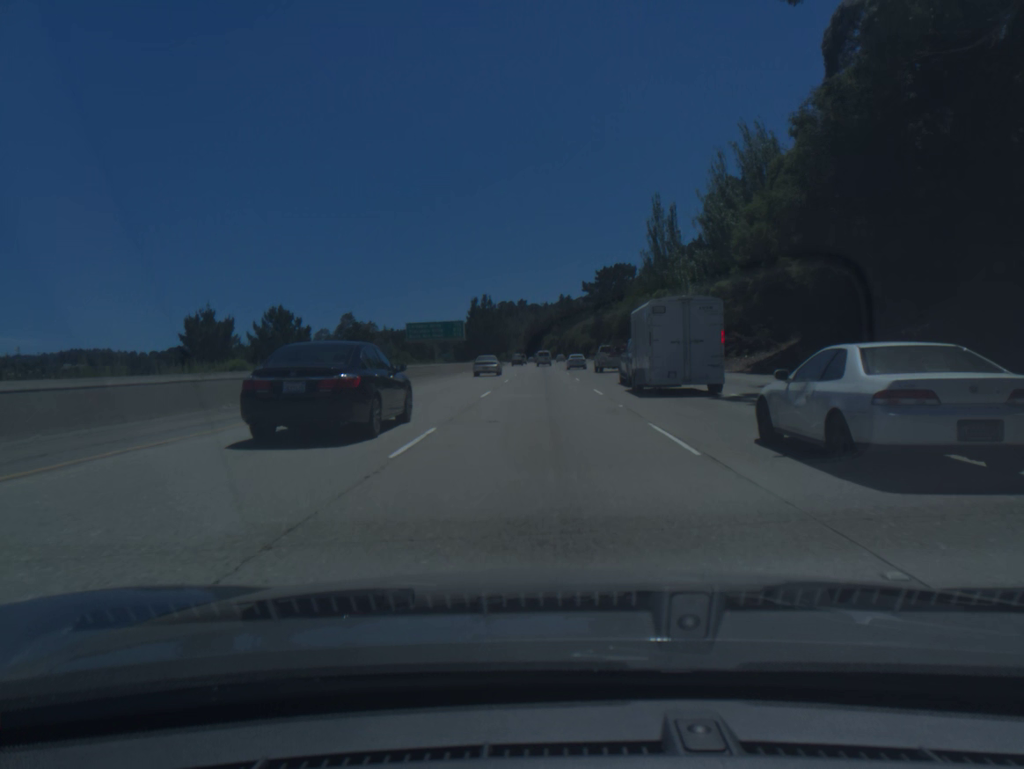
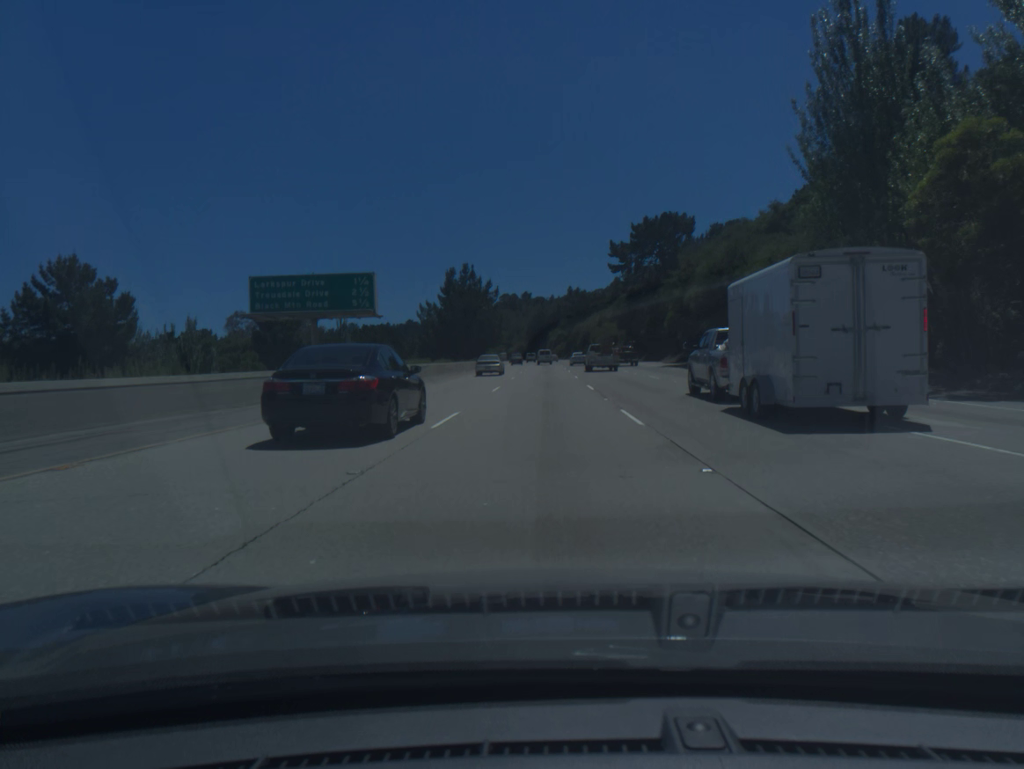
(-0.1, +54.2) m; 0°
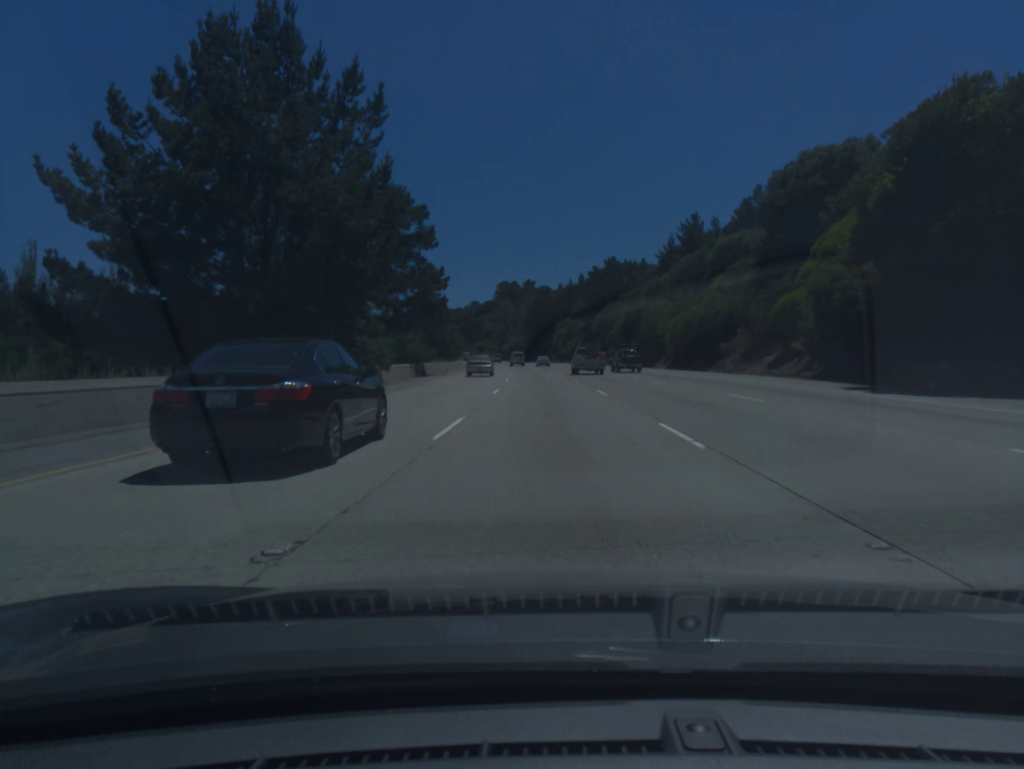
(-0.4, +91.0) m; 0°
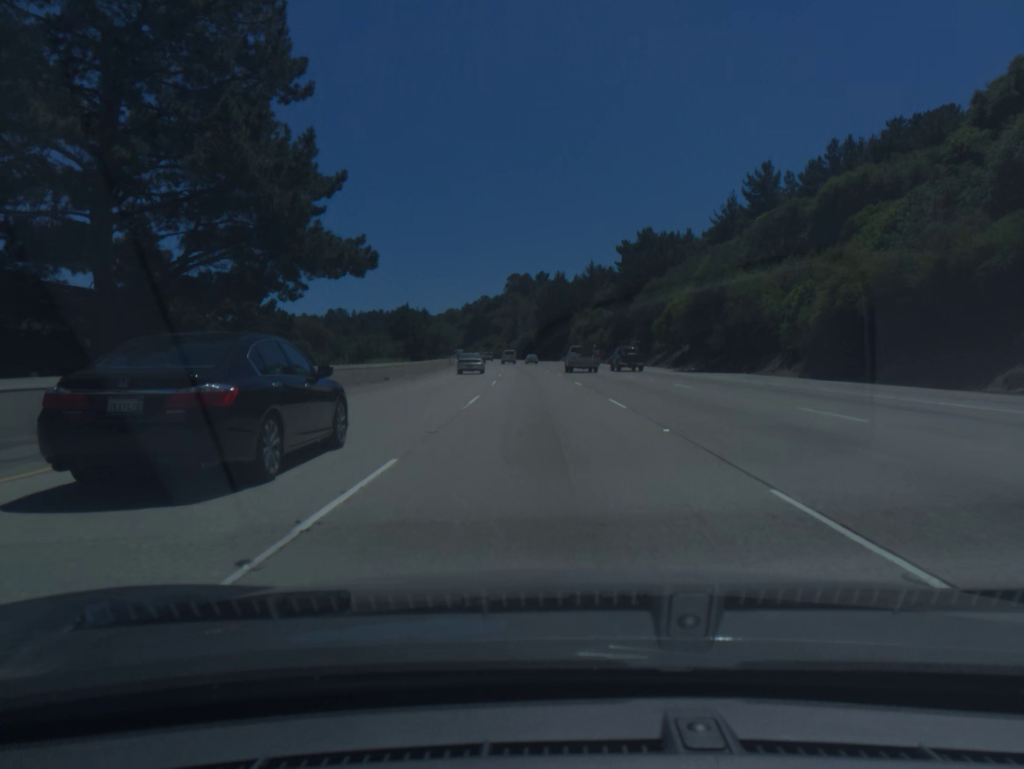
(-0.3, +36.3) m; -1°
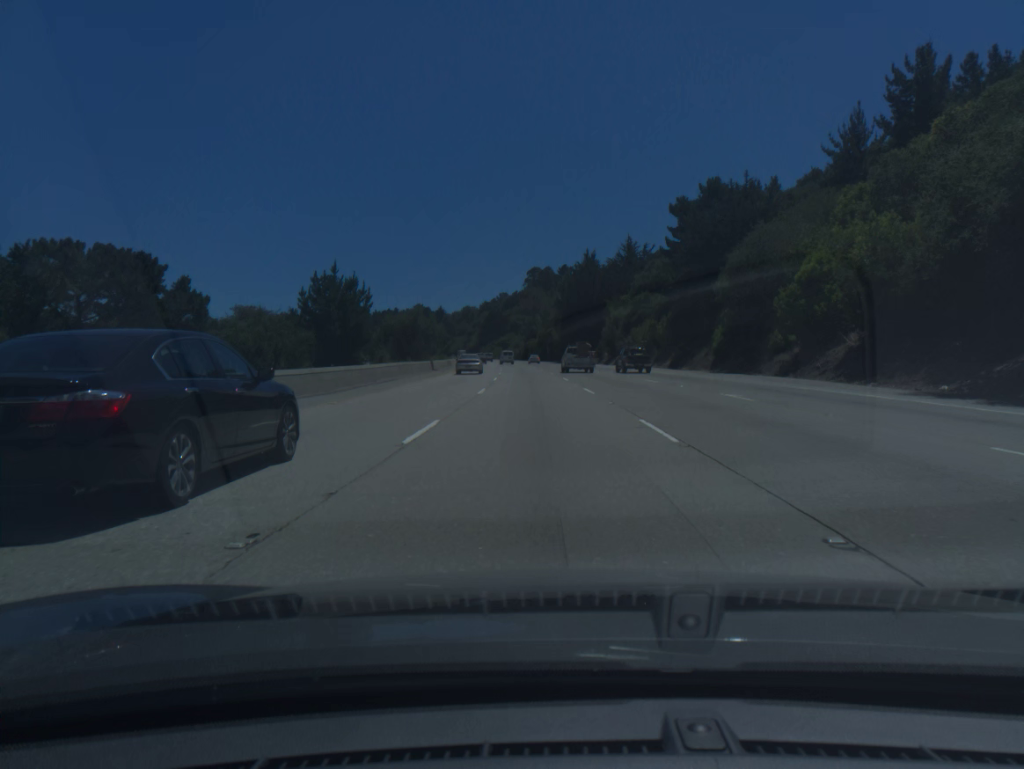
(-0.4, +36.4) m; -1°
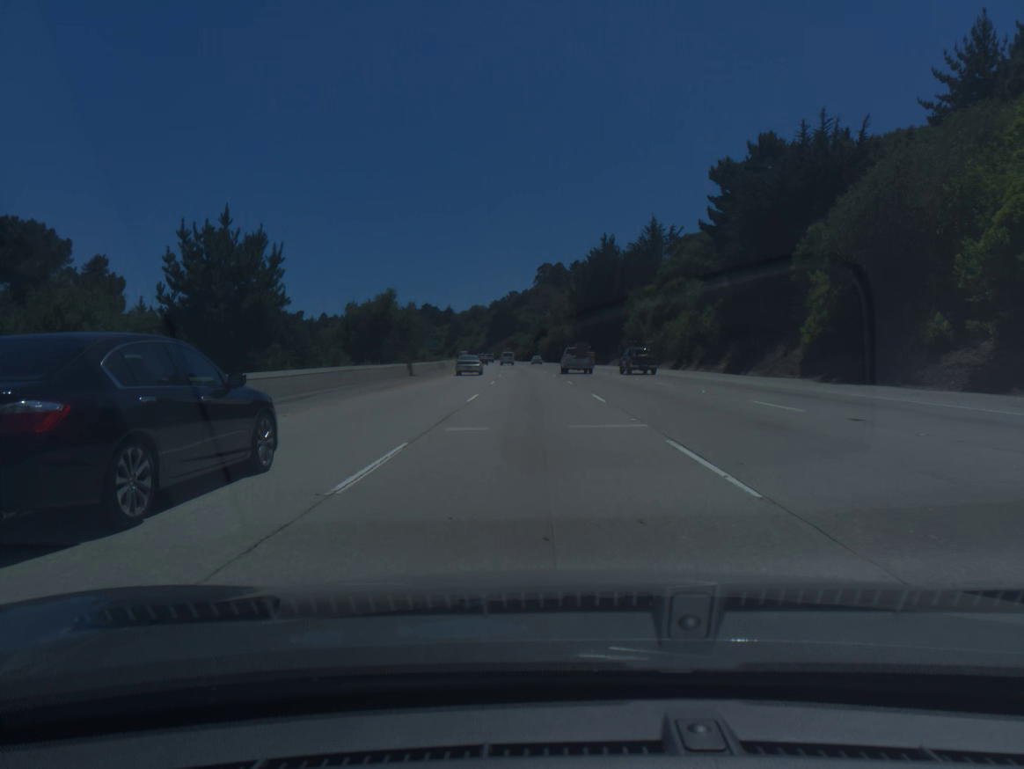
(-0.1, +18.2) m; -1°
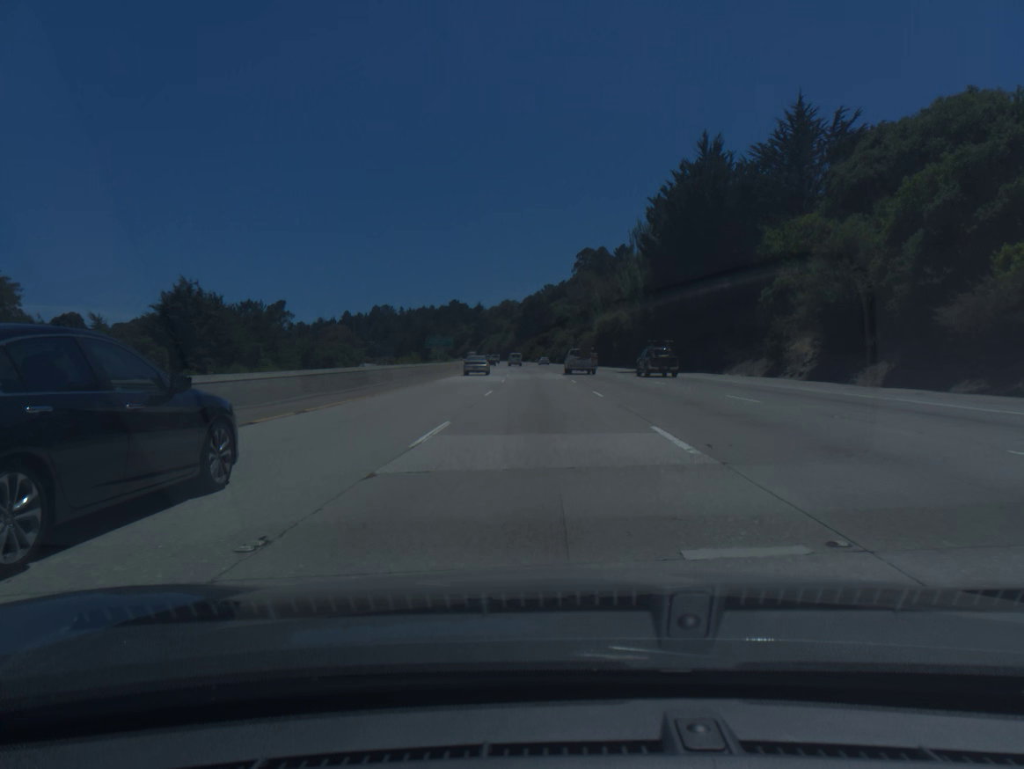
(-1.3, +54.8) m; -3°
